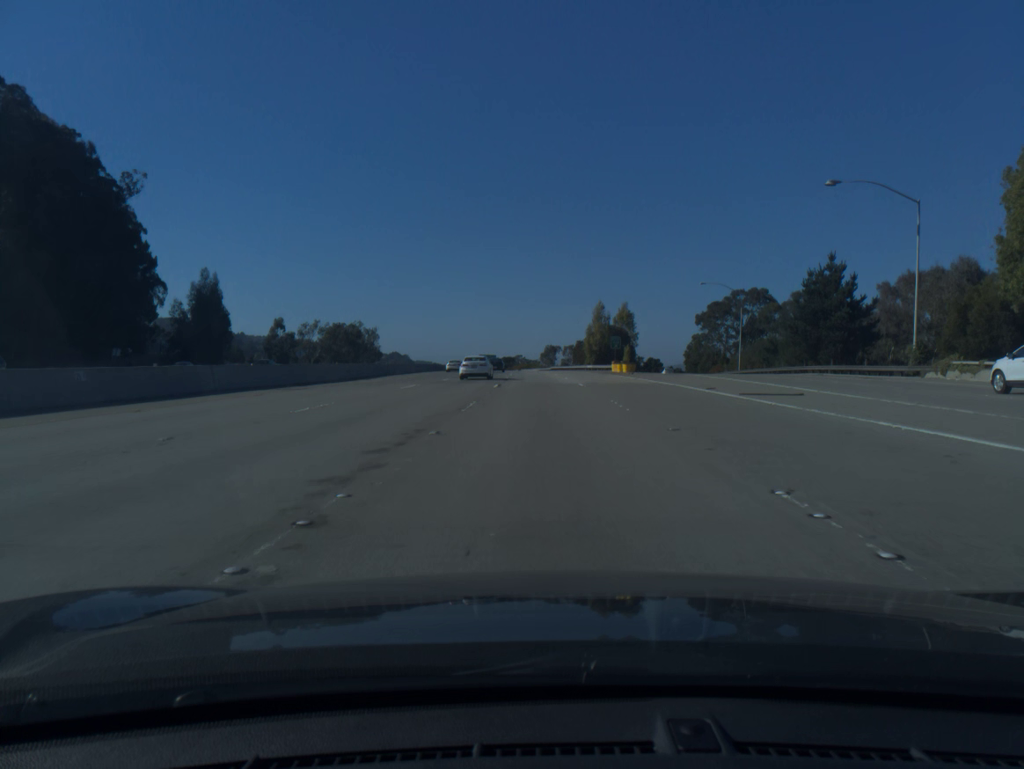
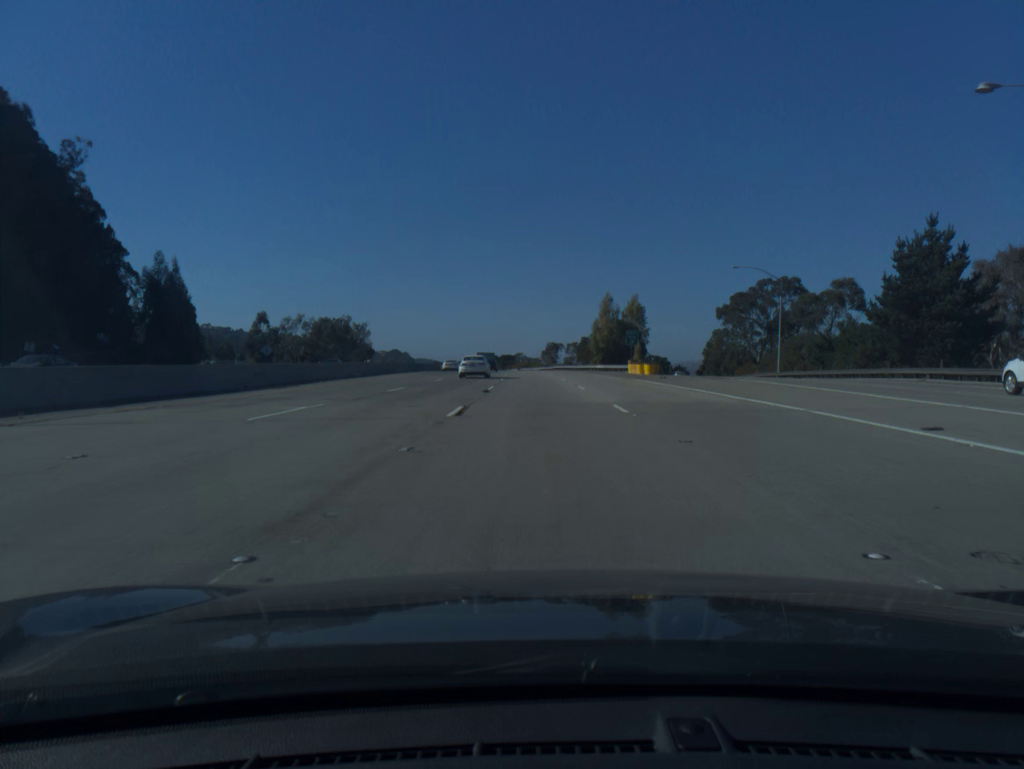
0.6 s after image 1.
(0.0, +16.7) m; 0°
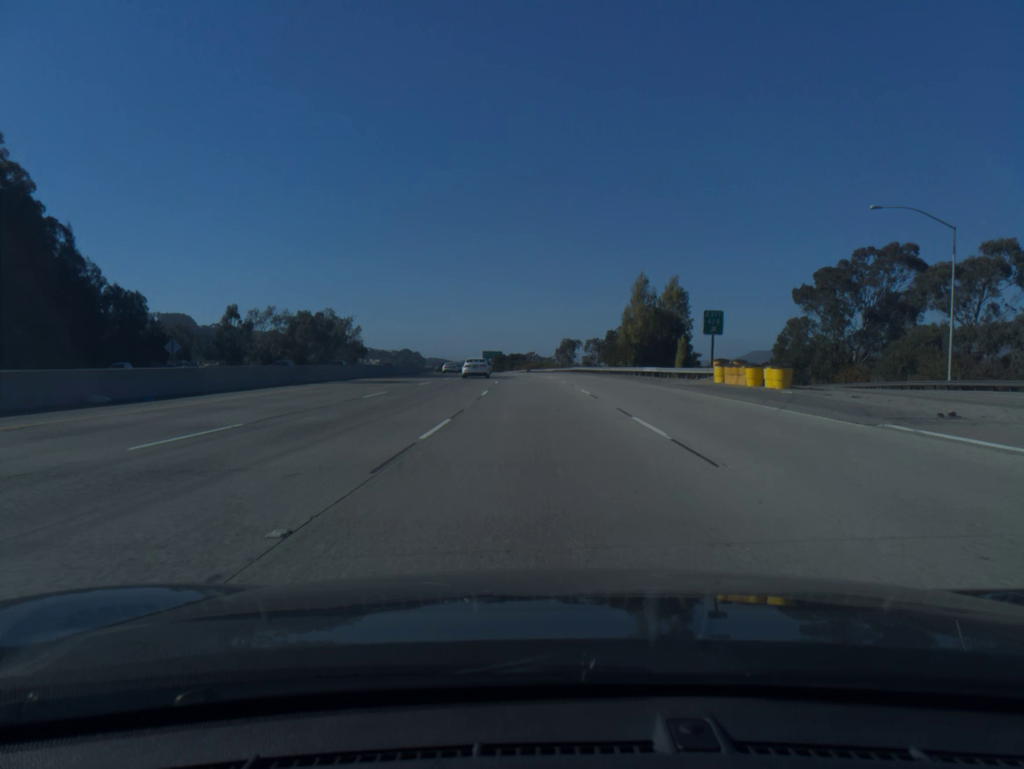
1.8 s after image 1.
(-0.3, +33.5) m; -1°
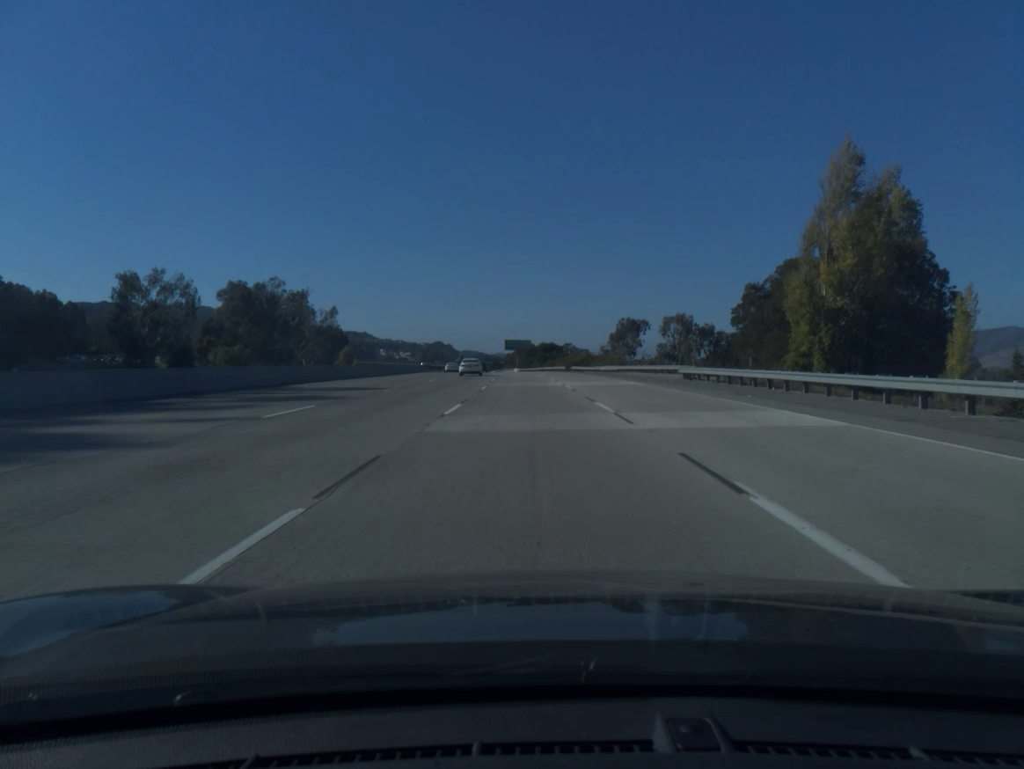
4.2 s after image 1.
(-1.3, +67.4) m; -2°
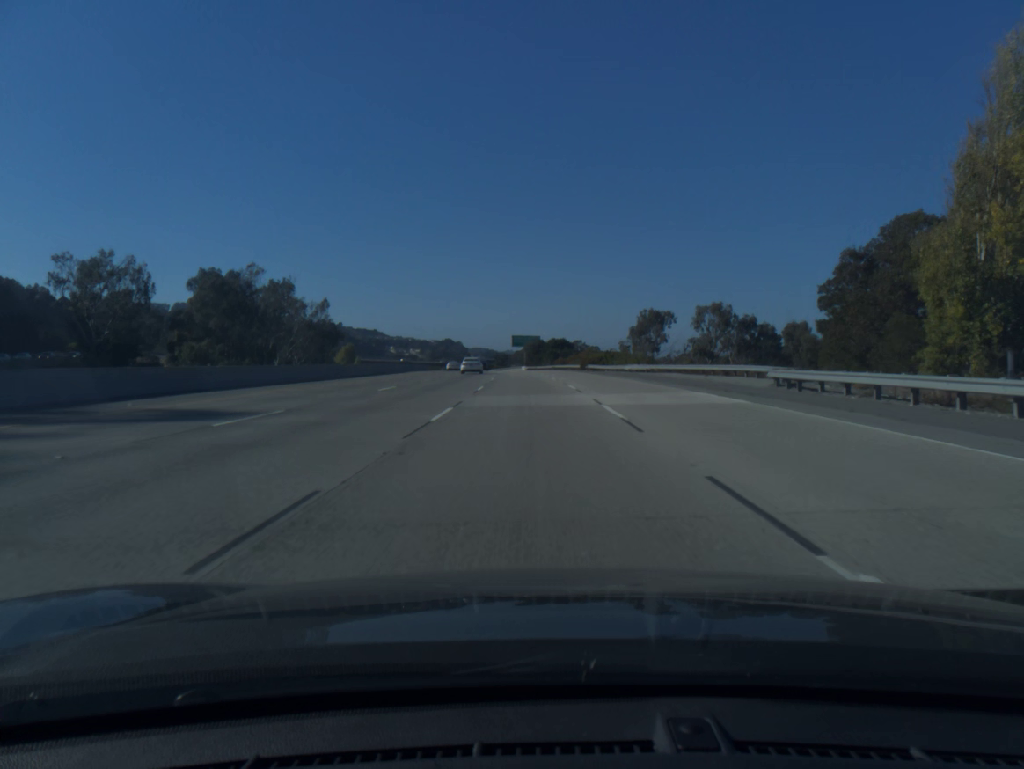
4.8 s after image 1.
(-0.1, +16.9) m; -1°
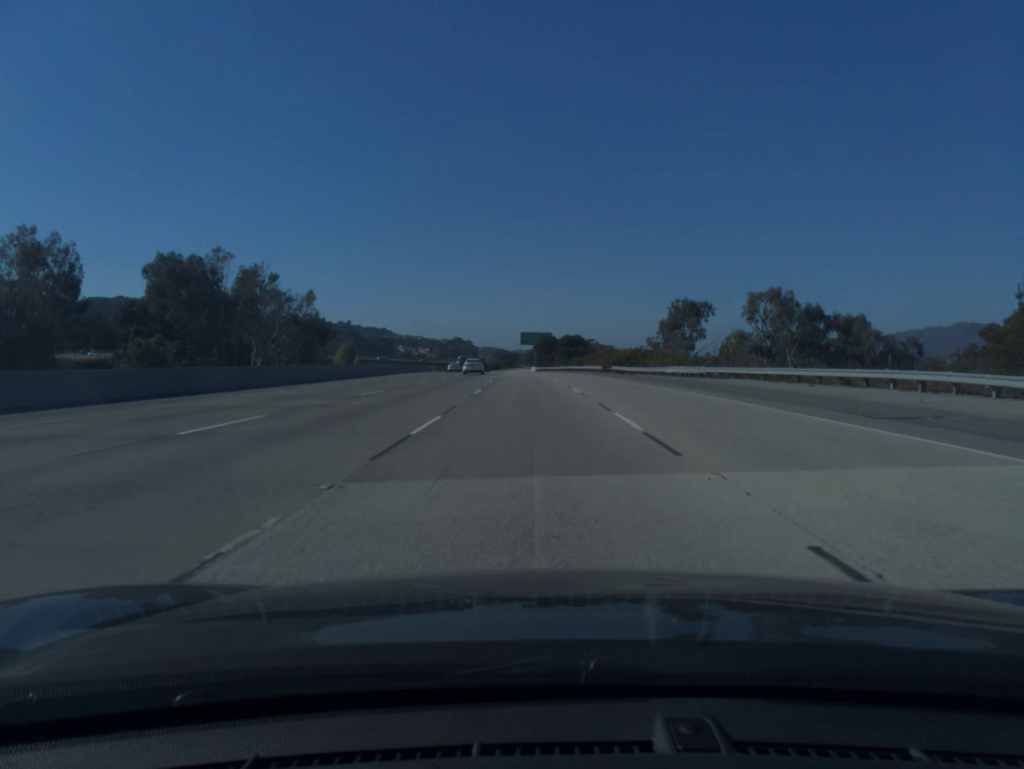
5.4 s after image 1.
(-0.1, +17.0) m; -1°
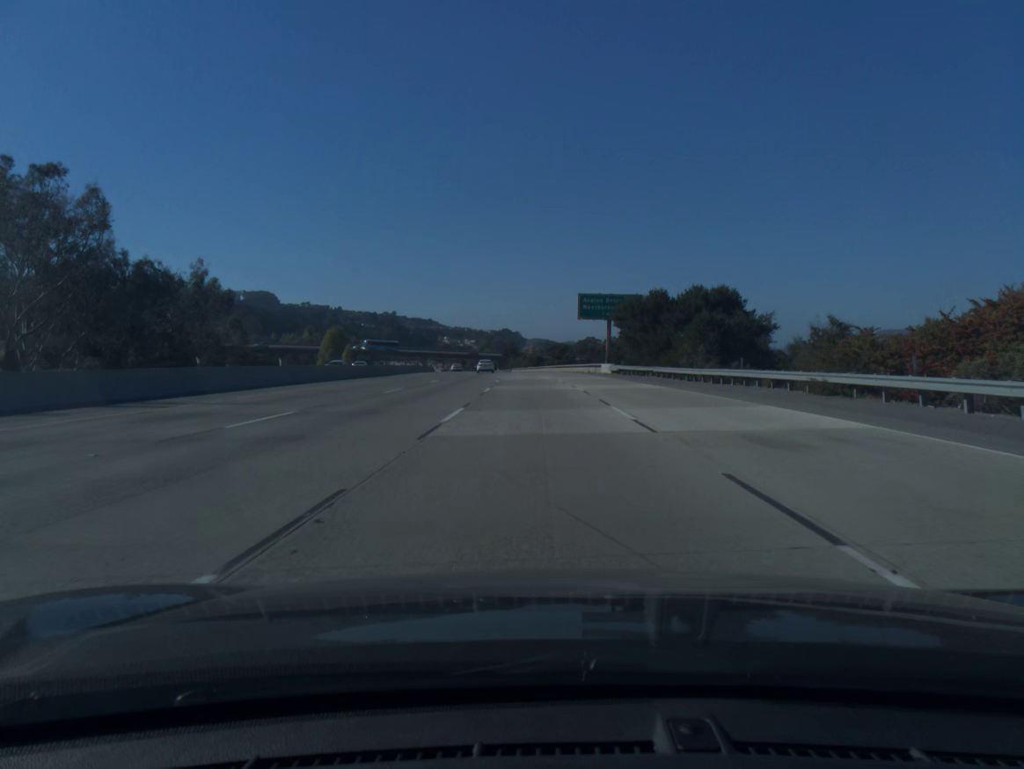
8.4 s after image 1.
(-2.9, +84.9) m; -4°
